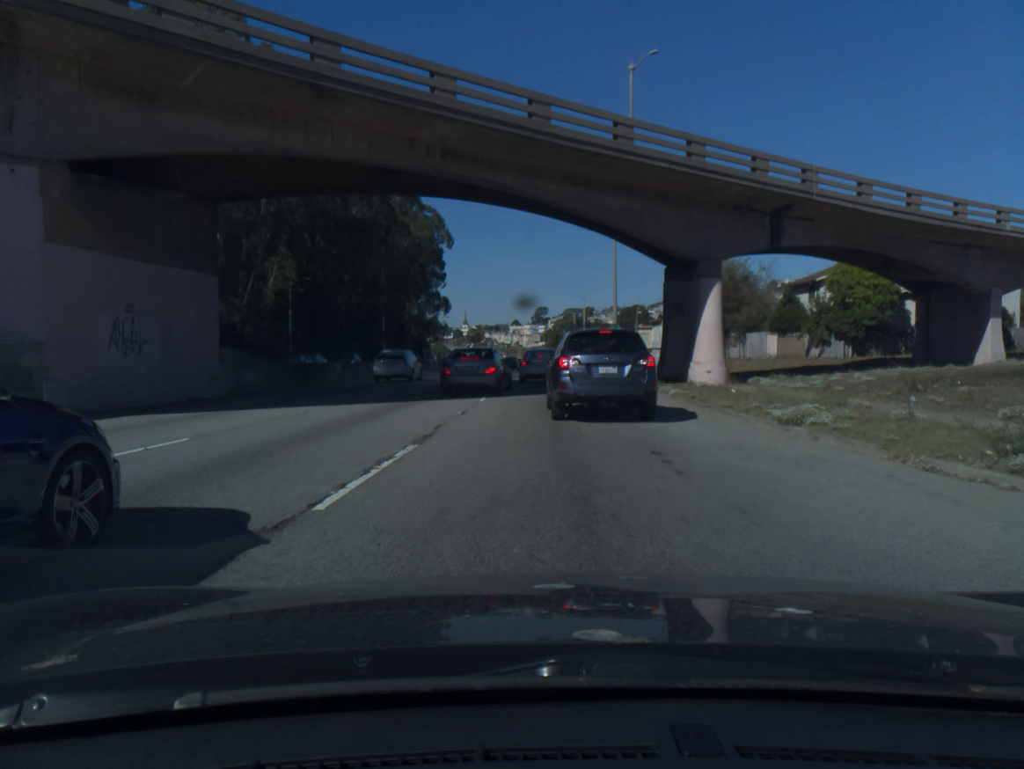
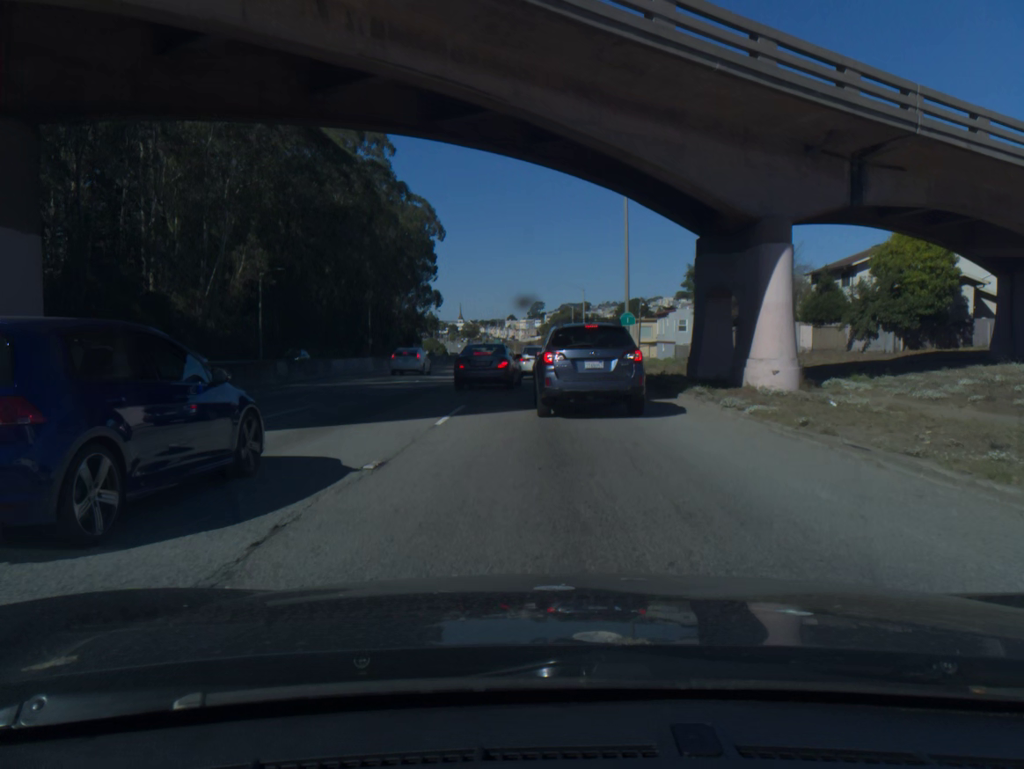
(0.0, +8.0) m; 0°
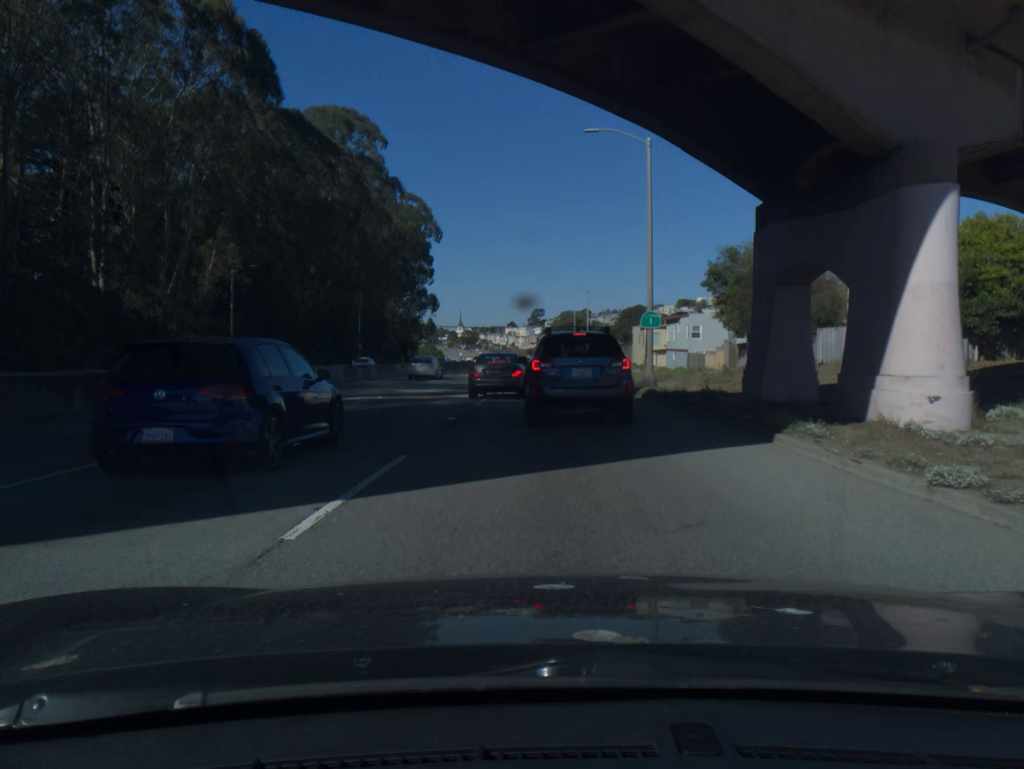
(0.0, +7.6) m; 0°
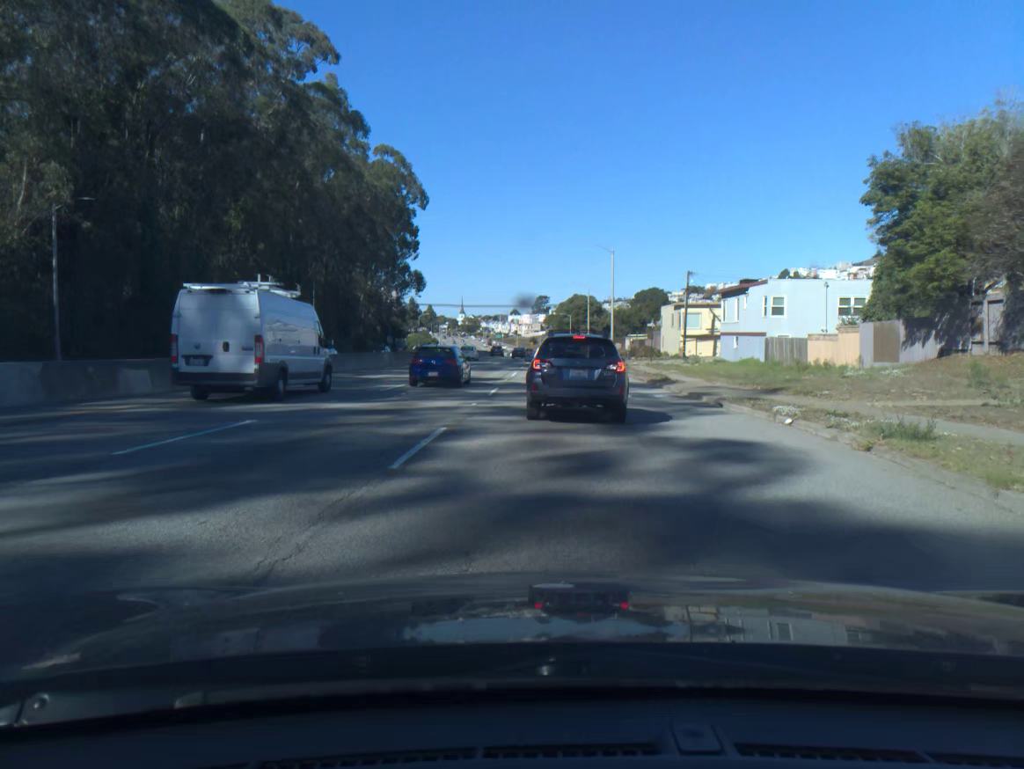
(0.0, +26.7) m; 0°
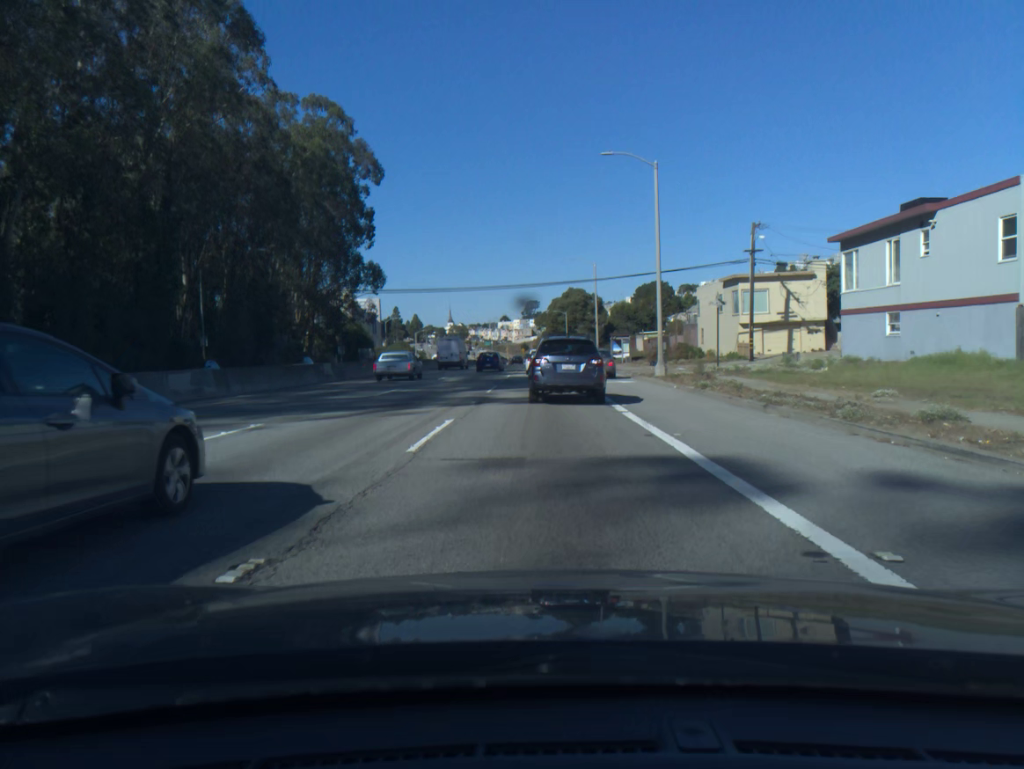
(+0.1, +29.2) m; 0°
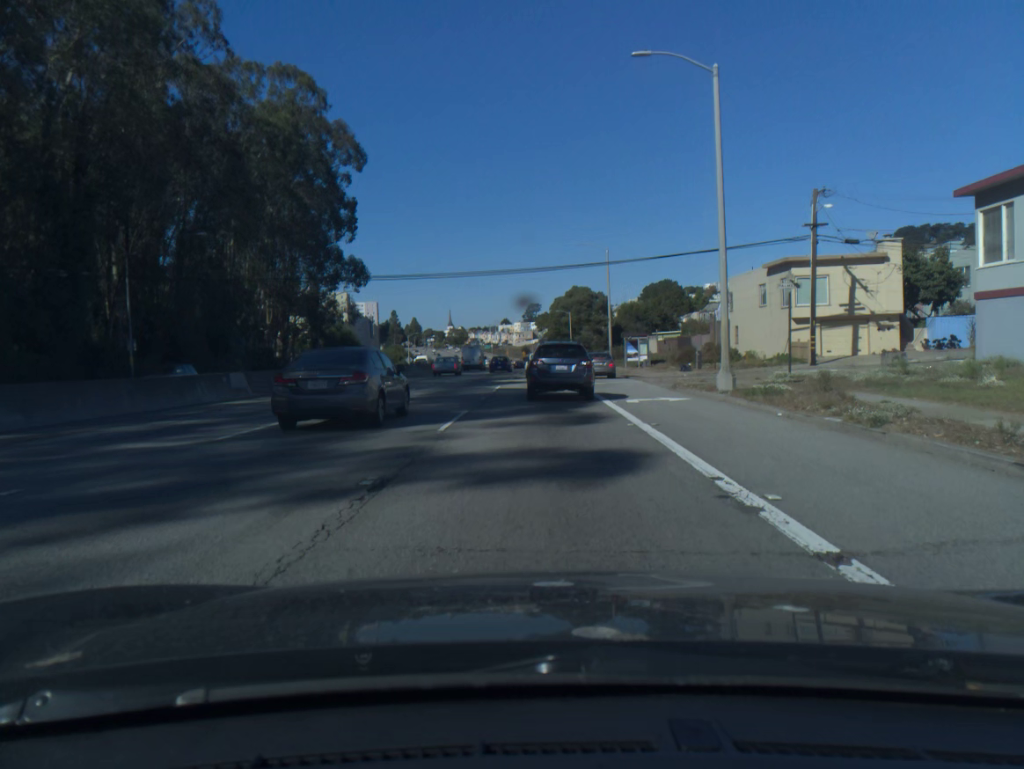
(0.0, +11.6) m; 0°
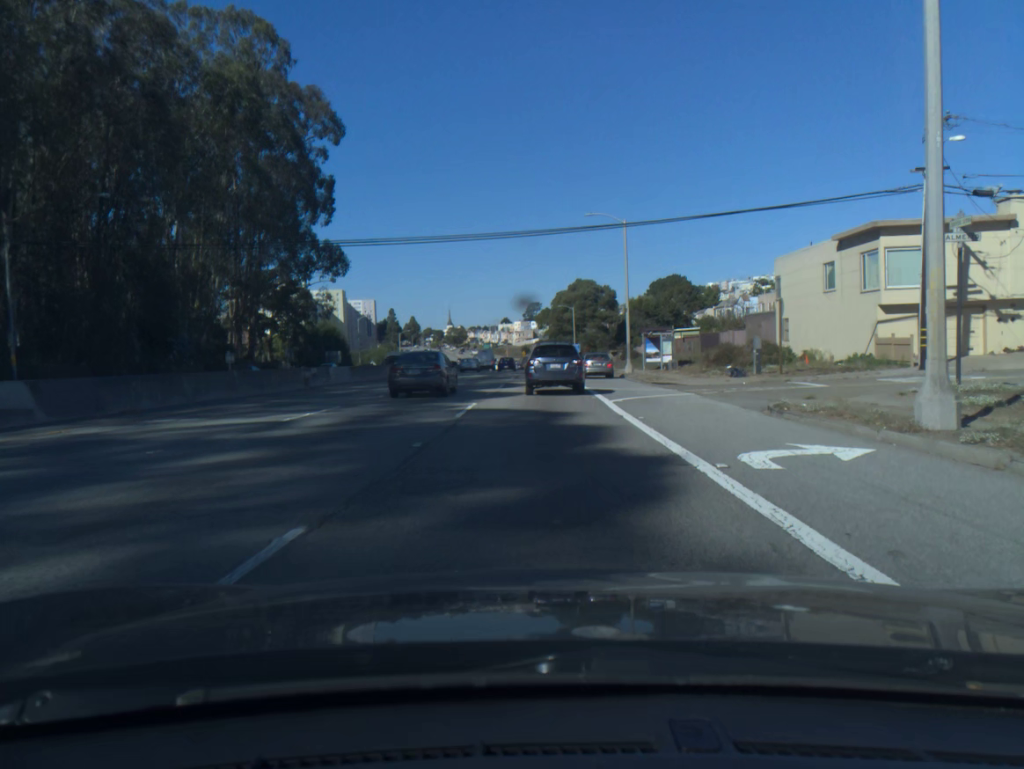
(0.0, +11.9) m; 0°
